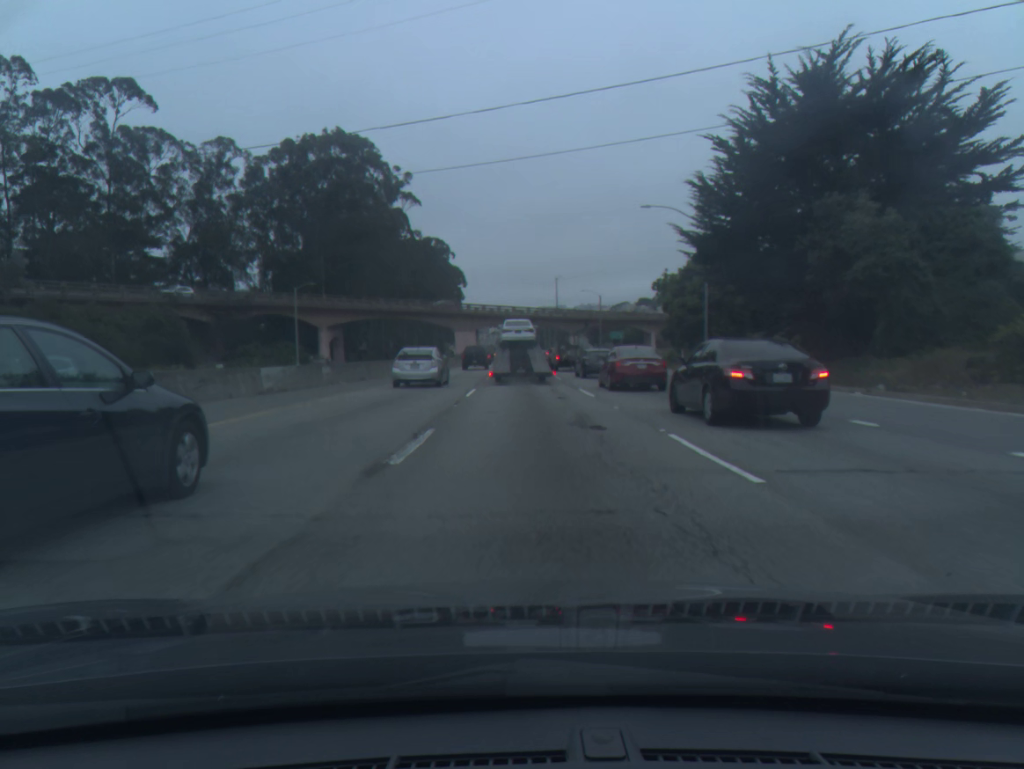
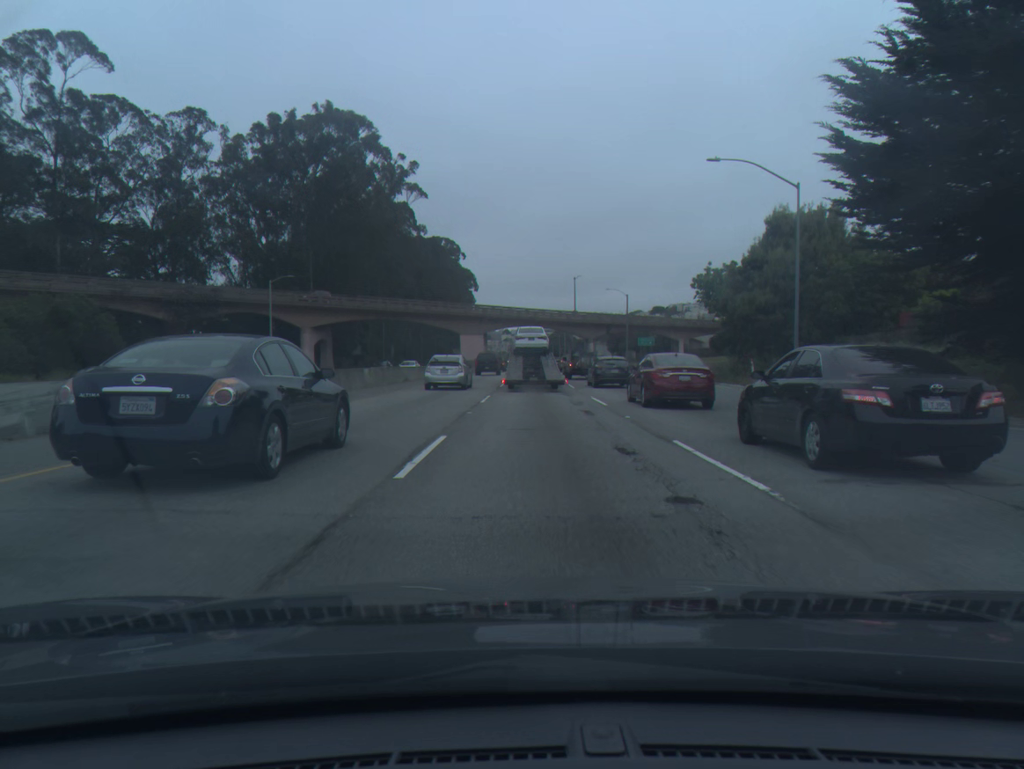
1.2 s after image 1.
(-0.2, +14.9) m; -1°
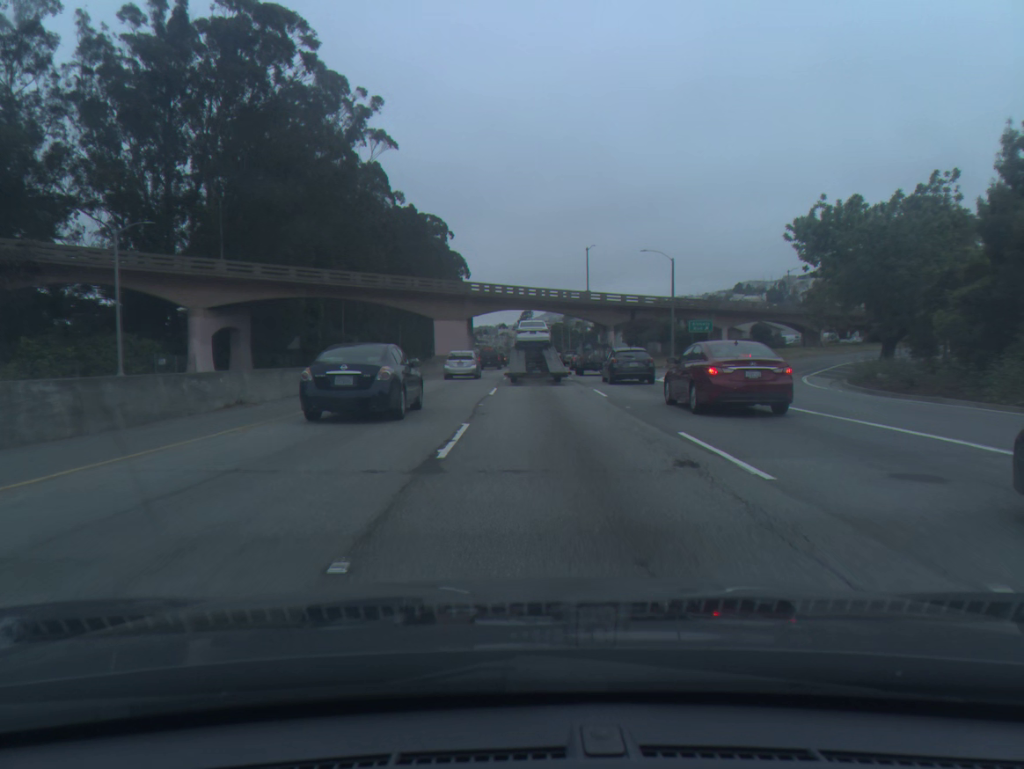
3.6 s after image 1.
(+0.2, +28.3) m; +1°
